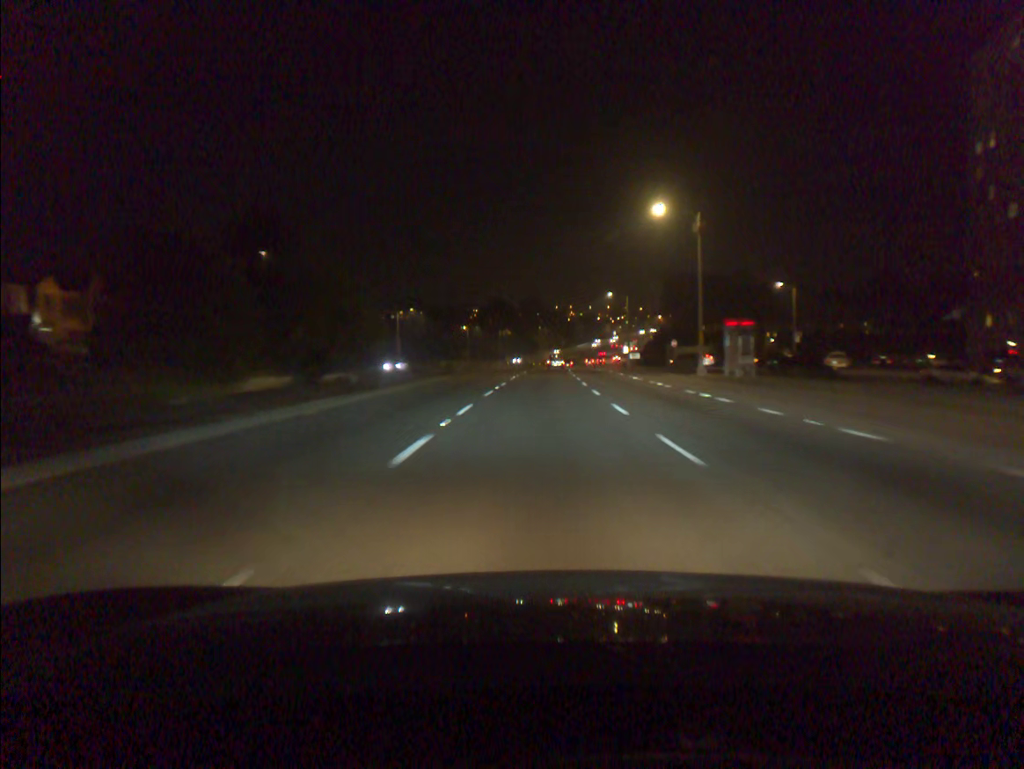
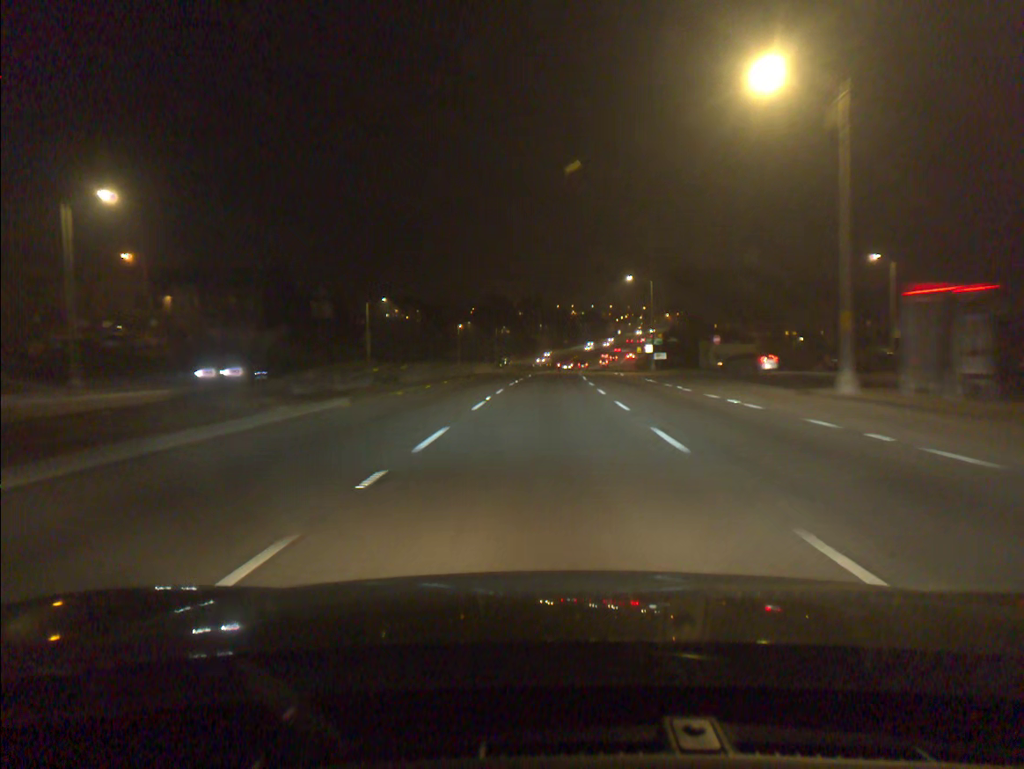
(0.0, +21.2) m; 0°
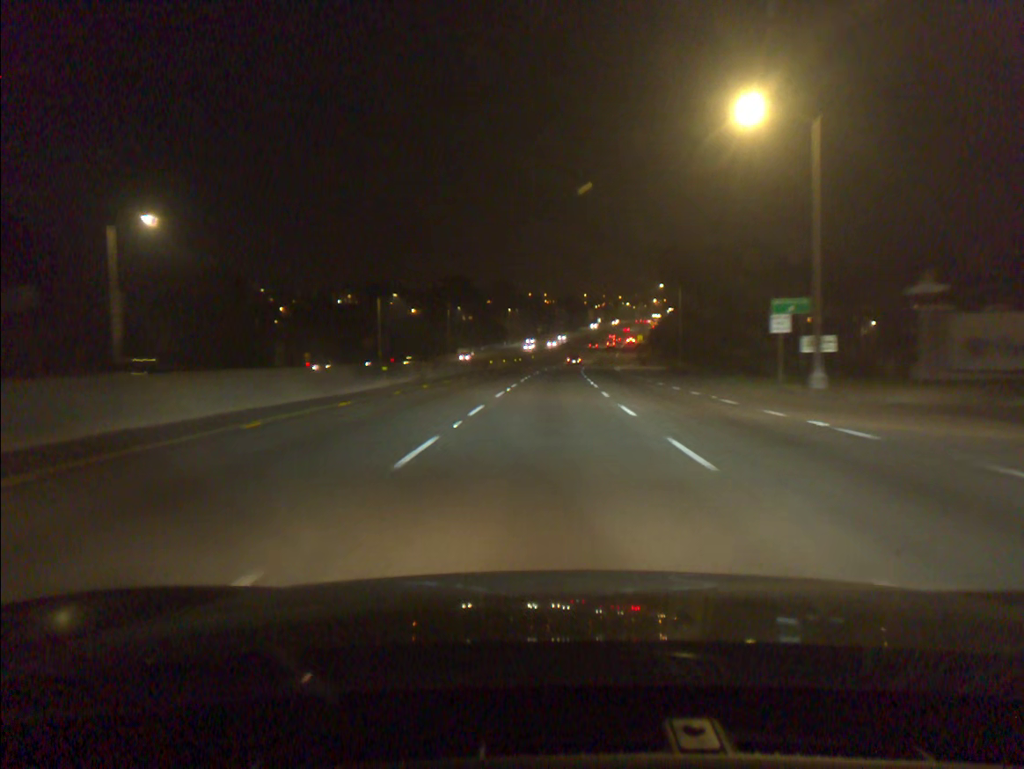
(+0.8, +52.8) m; +2°
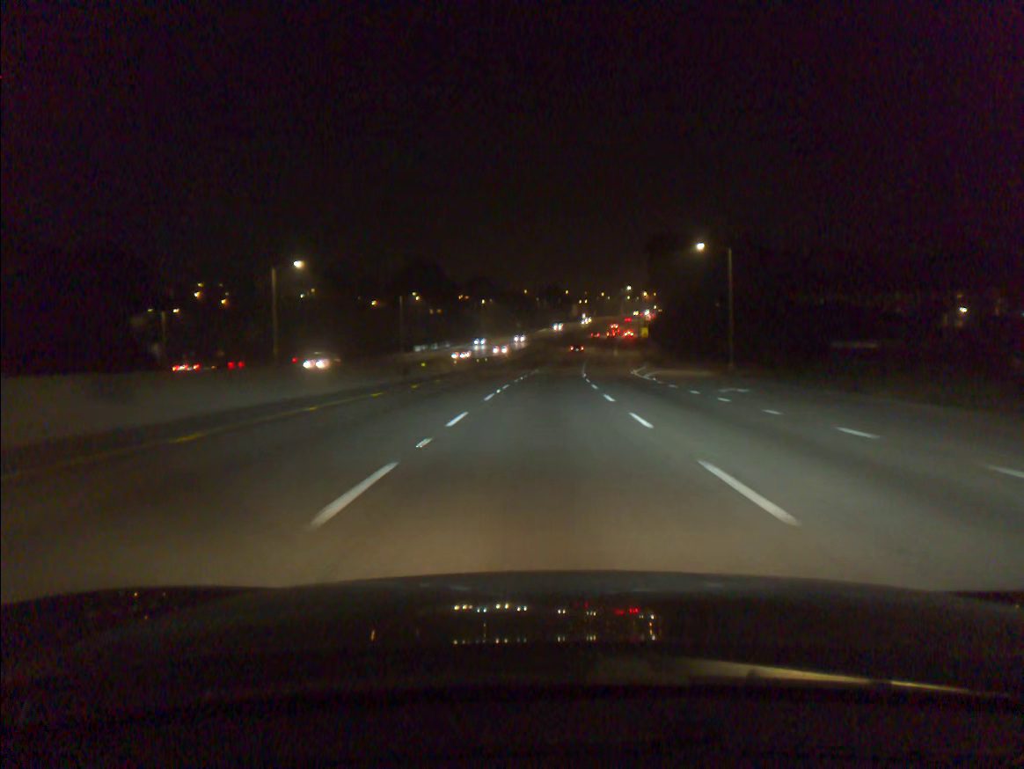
(+0.4, +32.2) m; +1°
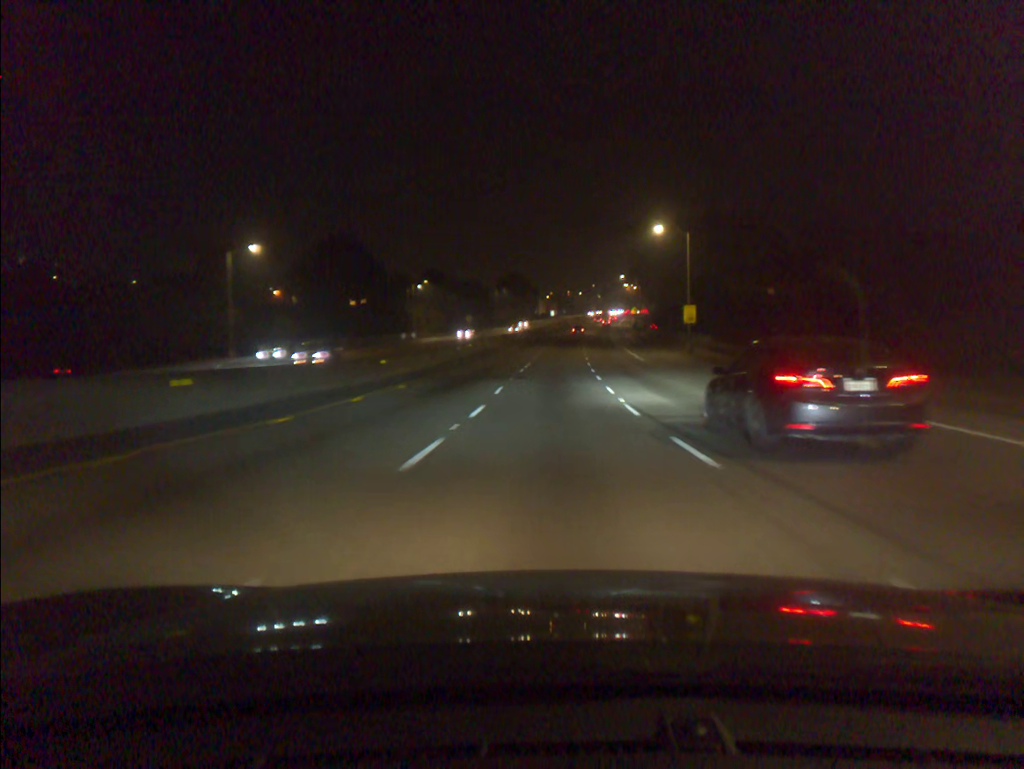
(+1.1, +56.4) m; +3°
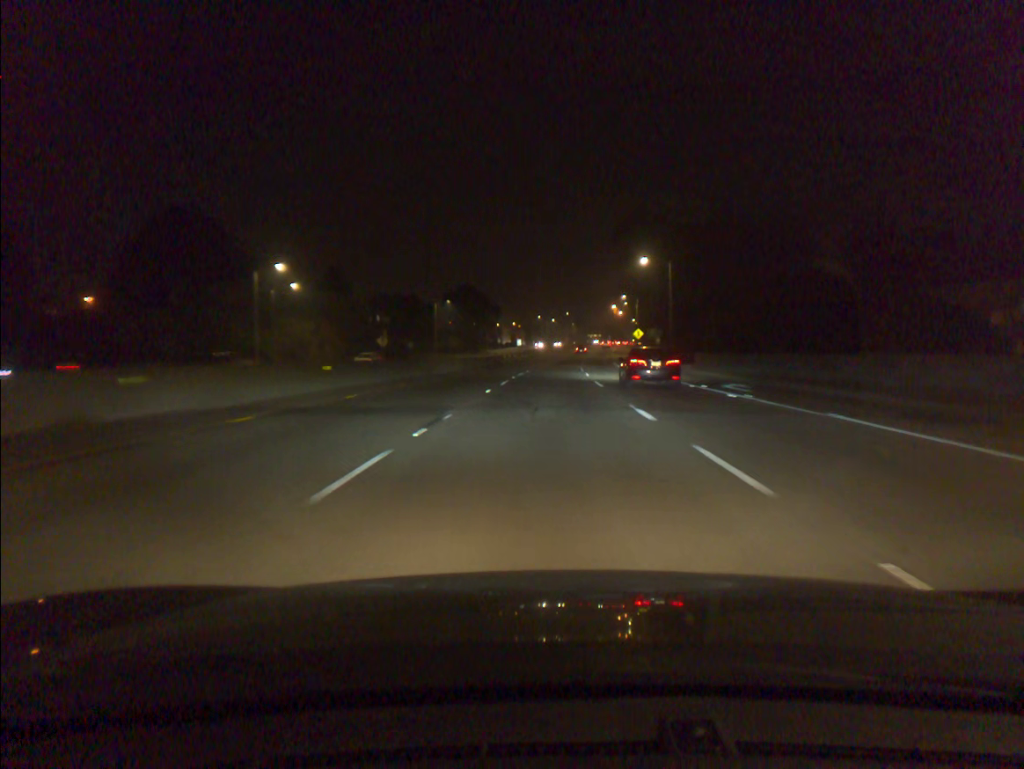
(+1.3, +60.8) m; +2°
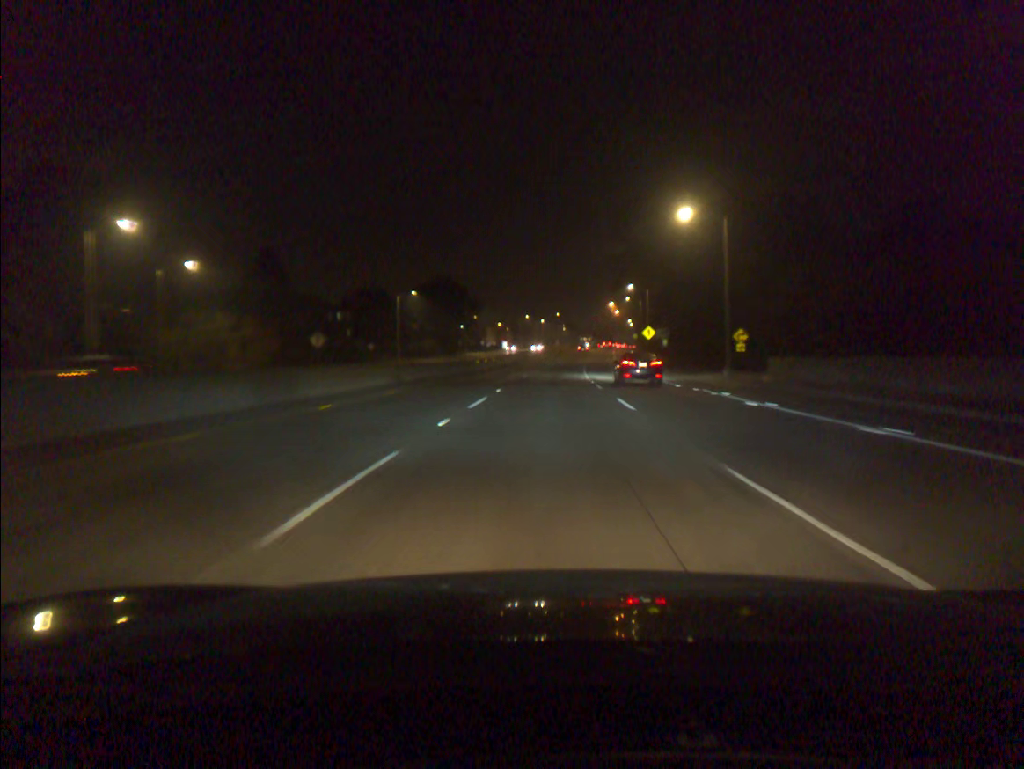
(+0.1, +24.6) m; +1°
